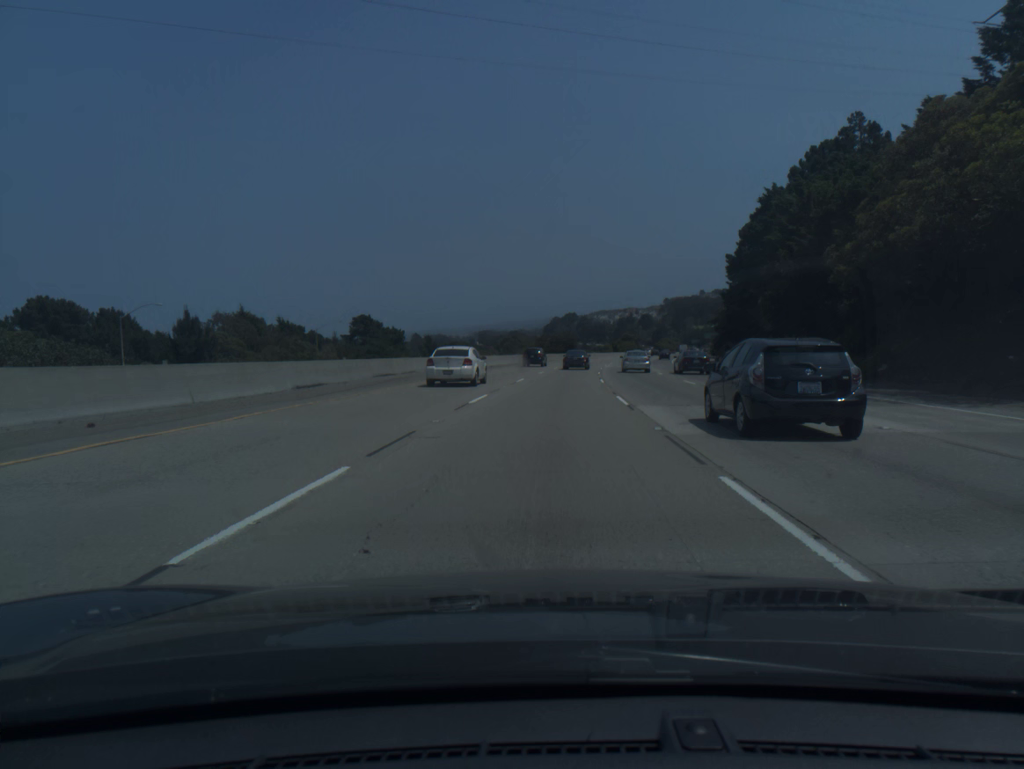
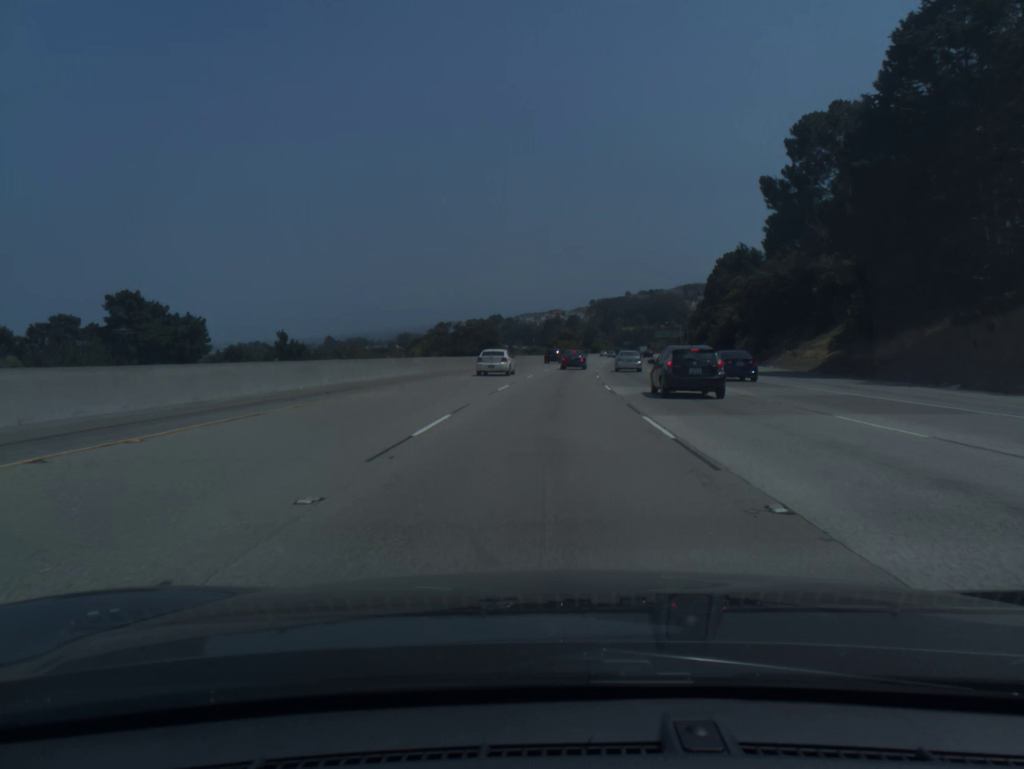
(+3.0, +65.7) m; +5°
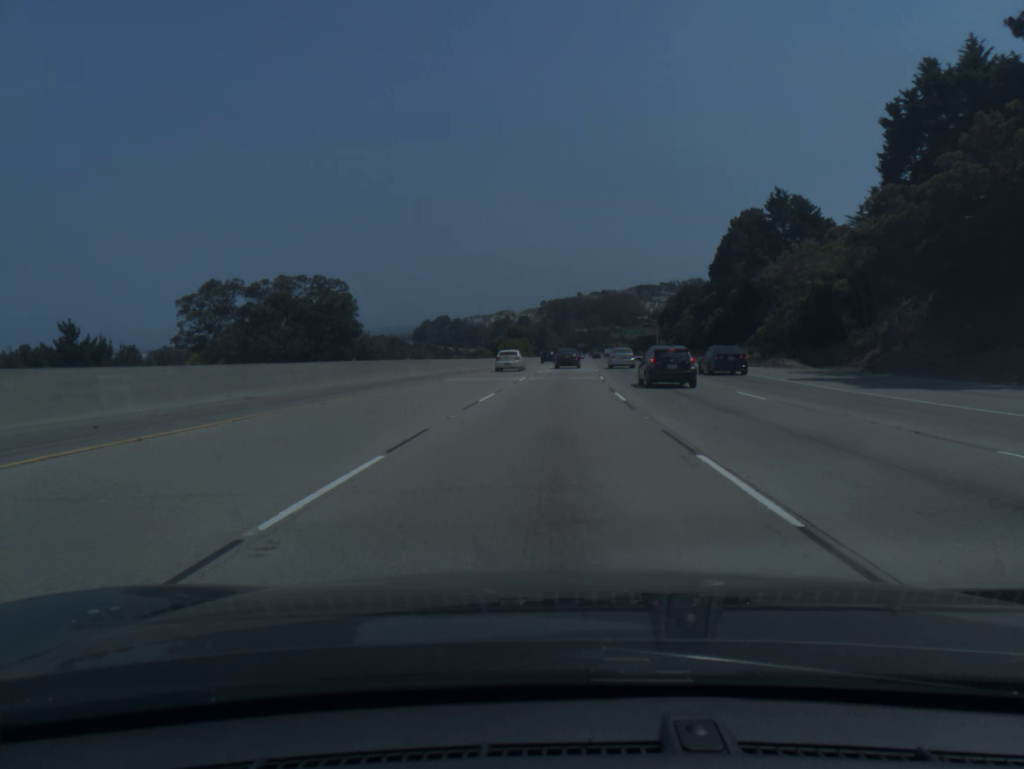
(+1.6, +49.7) m; +4°
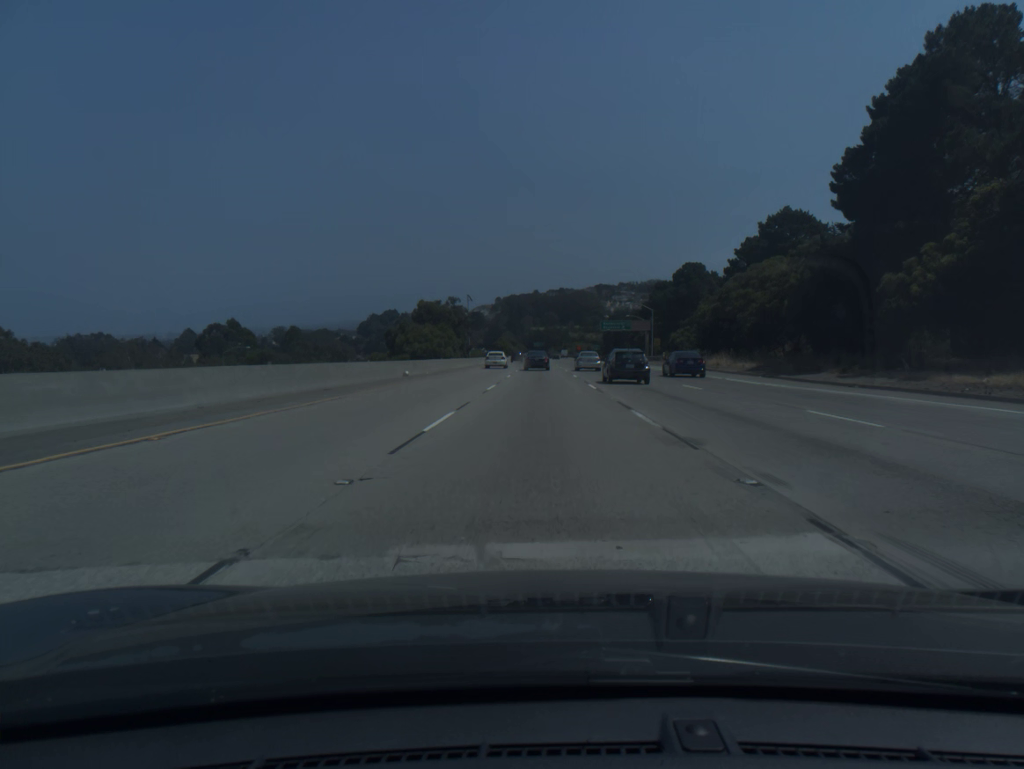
(+2.4, +66.1) m; +3°
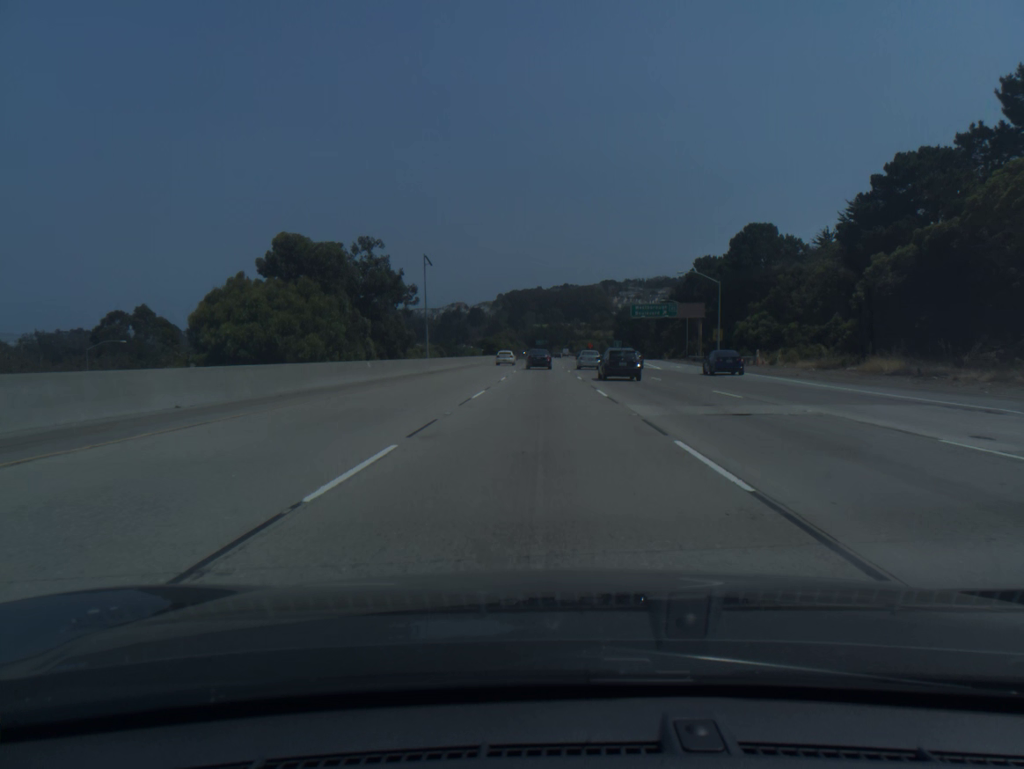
(-0.1, +49.6) m; 0°
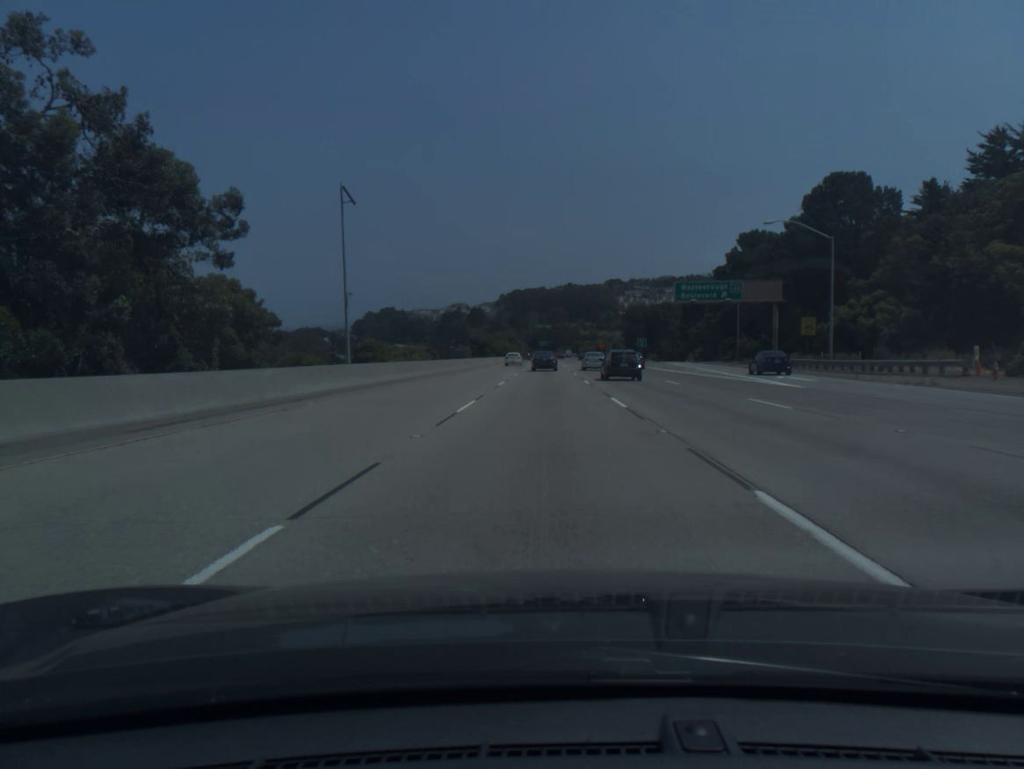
(-0.1, +33.2) m; 0°
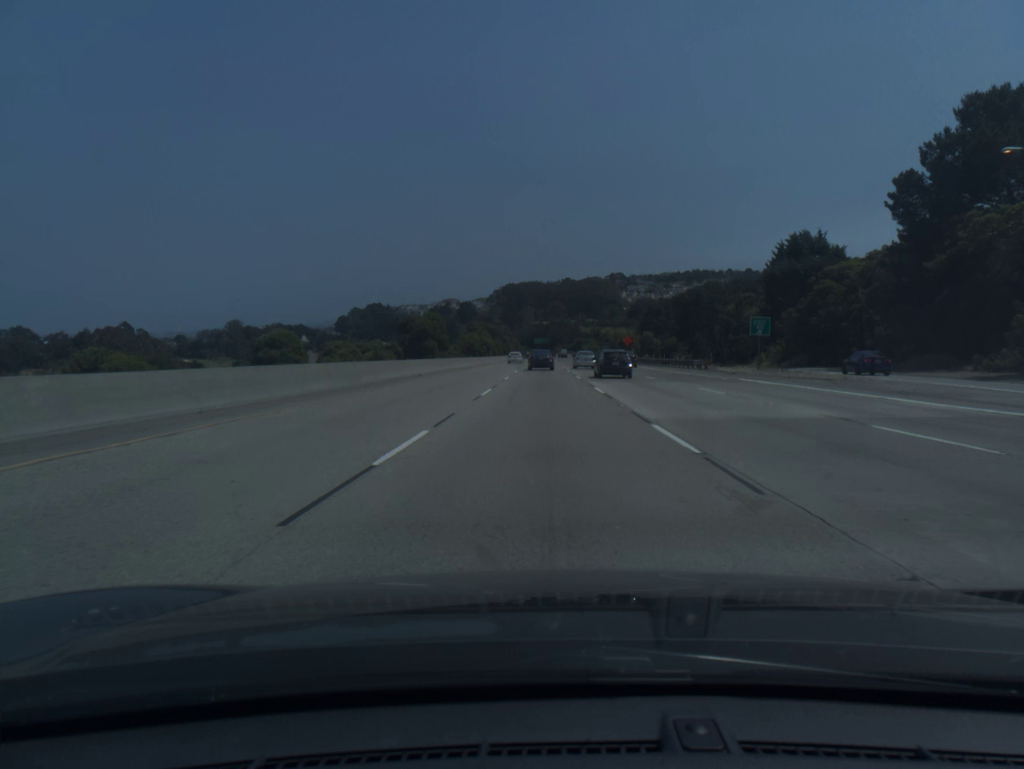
(+0.2, +66.6) m; 0°
